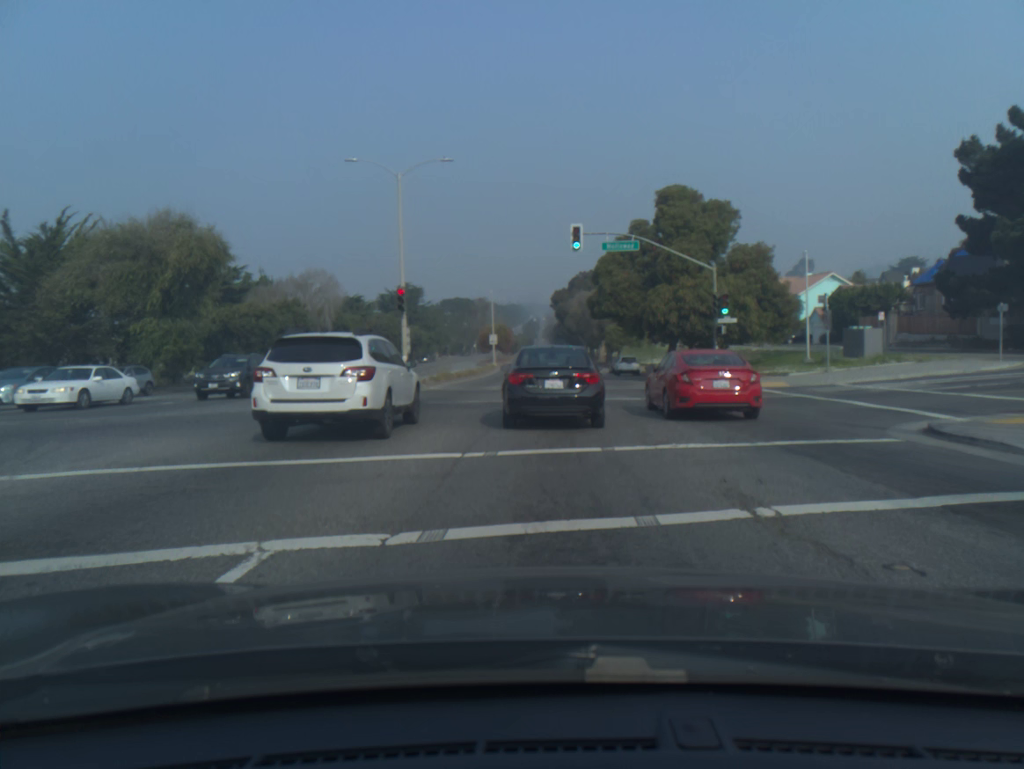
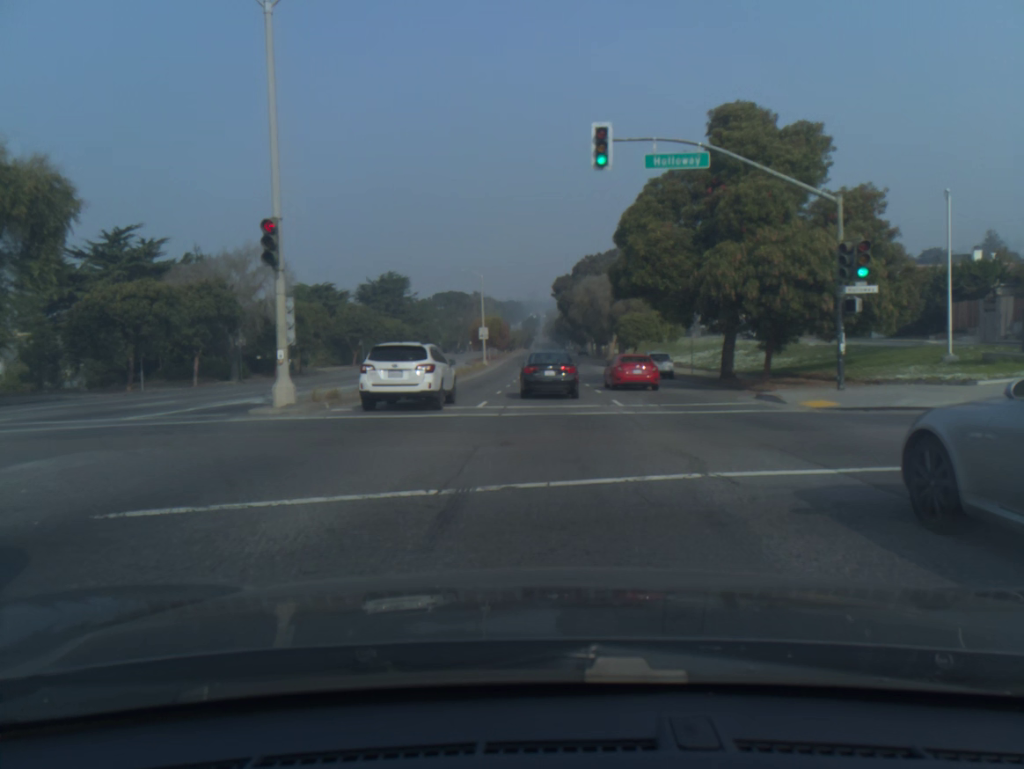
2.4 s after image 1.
(0.0, +15.8) m; 0°
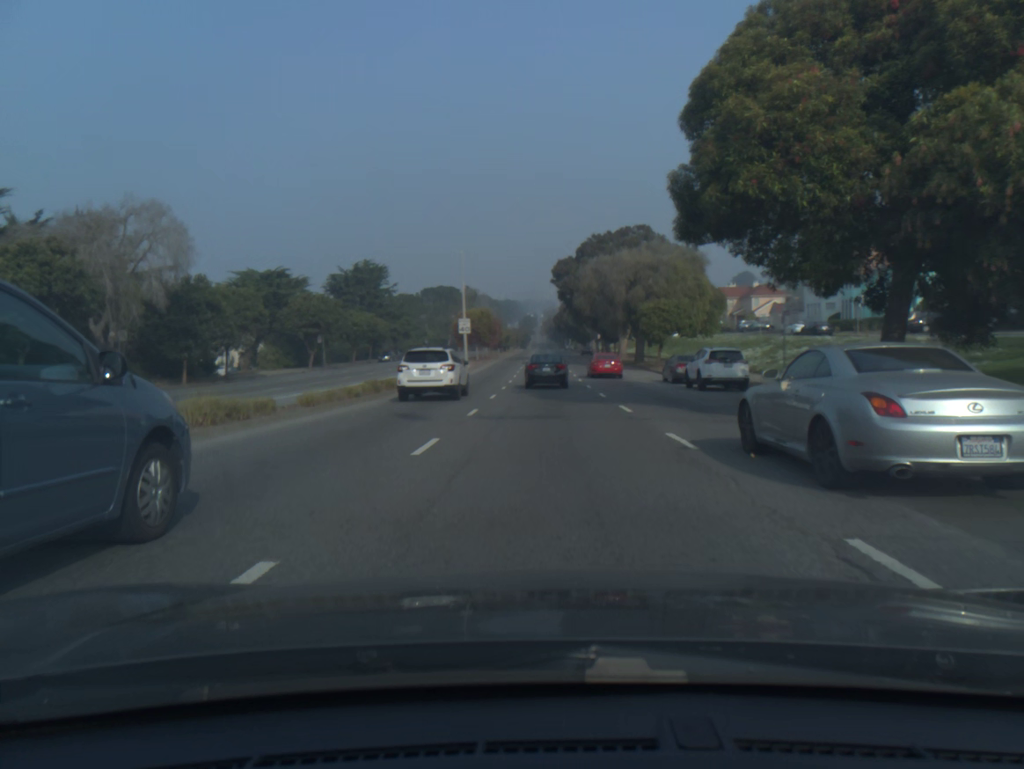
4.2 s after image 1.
(0.0, +17.2) m; 0°
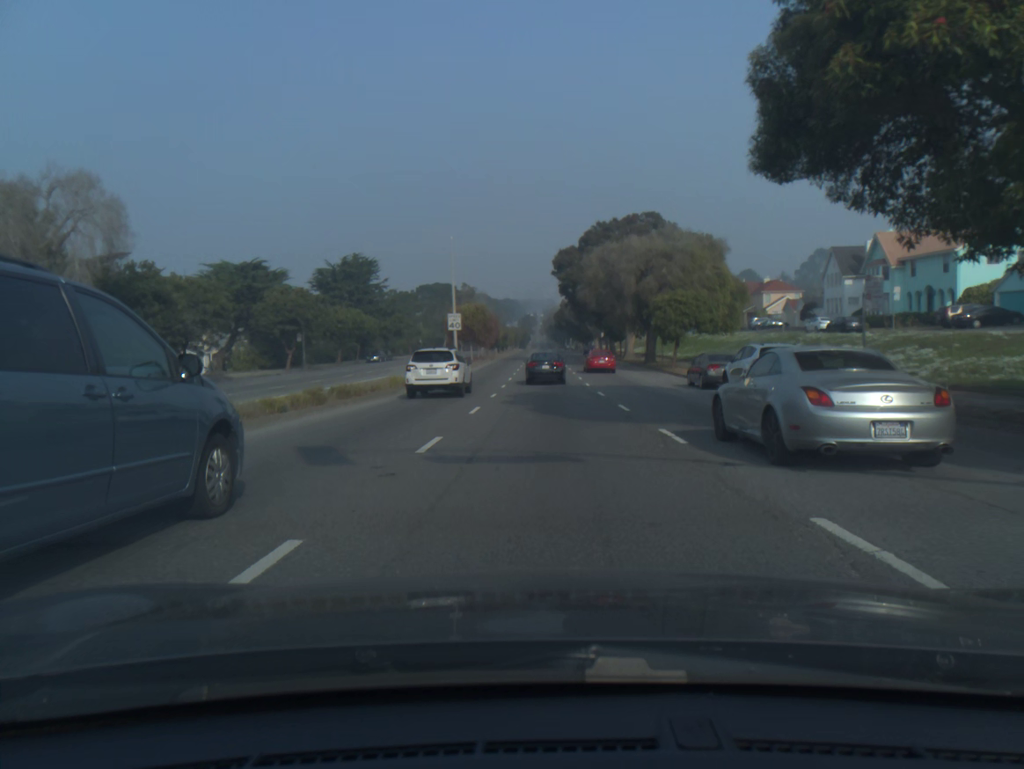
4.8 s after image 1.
(0.0, +6.7) m; 0°
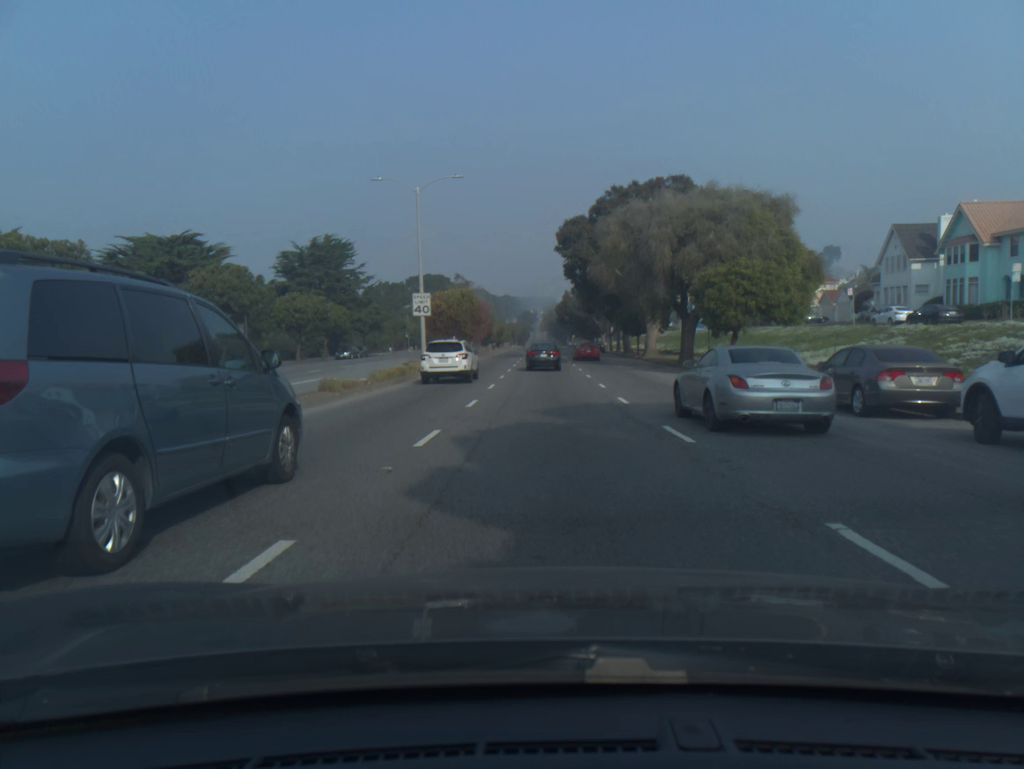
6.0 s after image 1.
(-0.1, +14.9) m; 0°
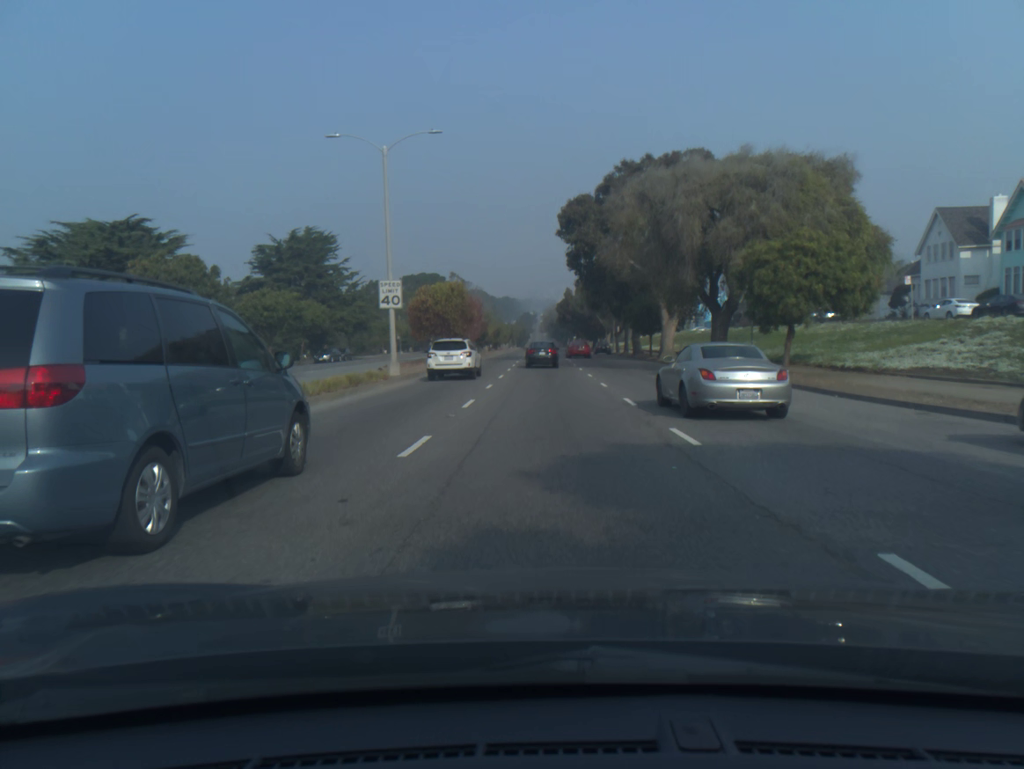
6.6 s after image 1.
(0.0, +8.2) m; 0°
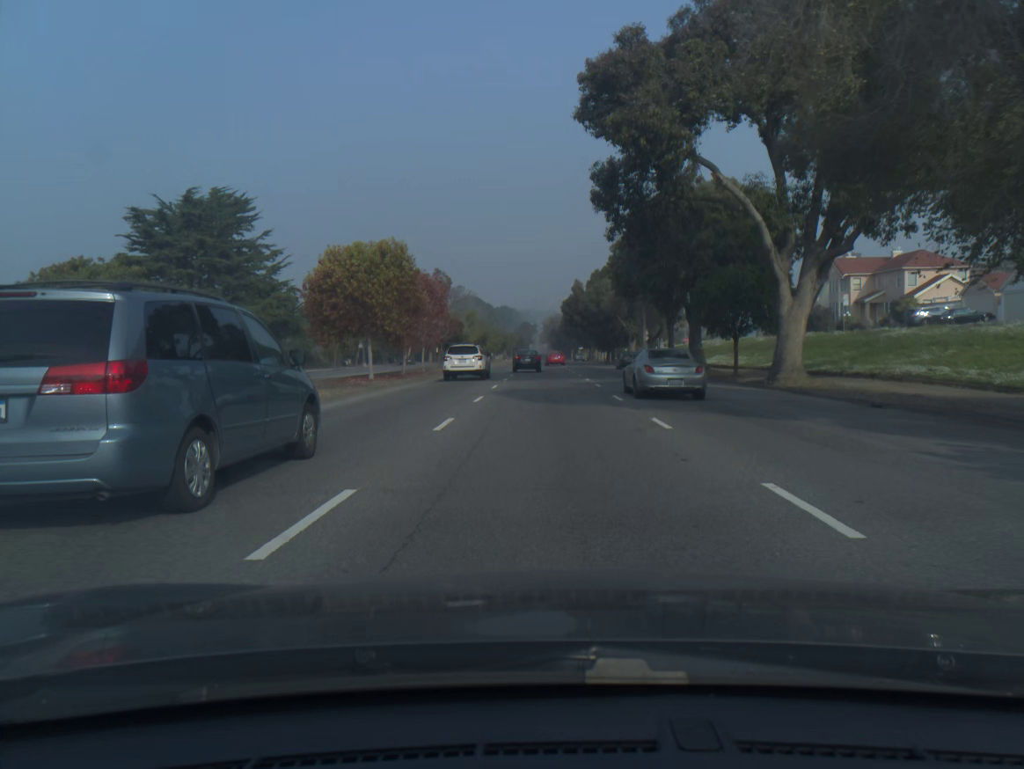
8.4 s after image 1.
(0.0, +26.4) m; 0°
